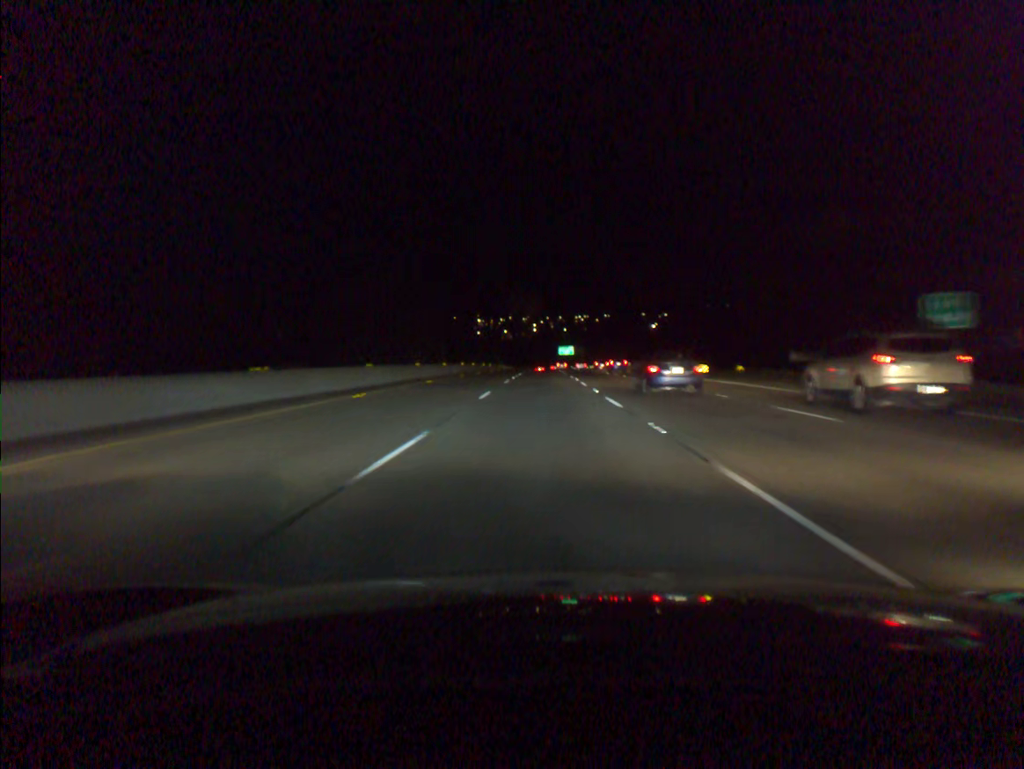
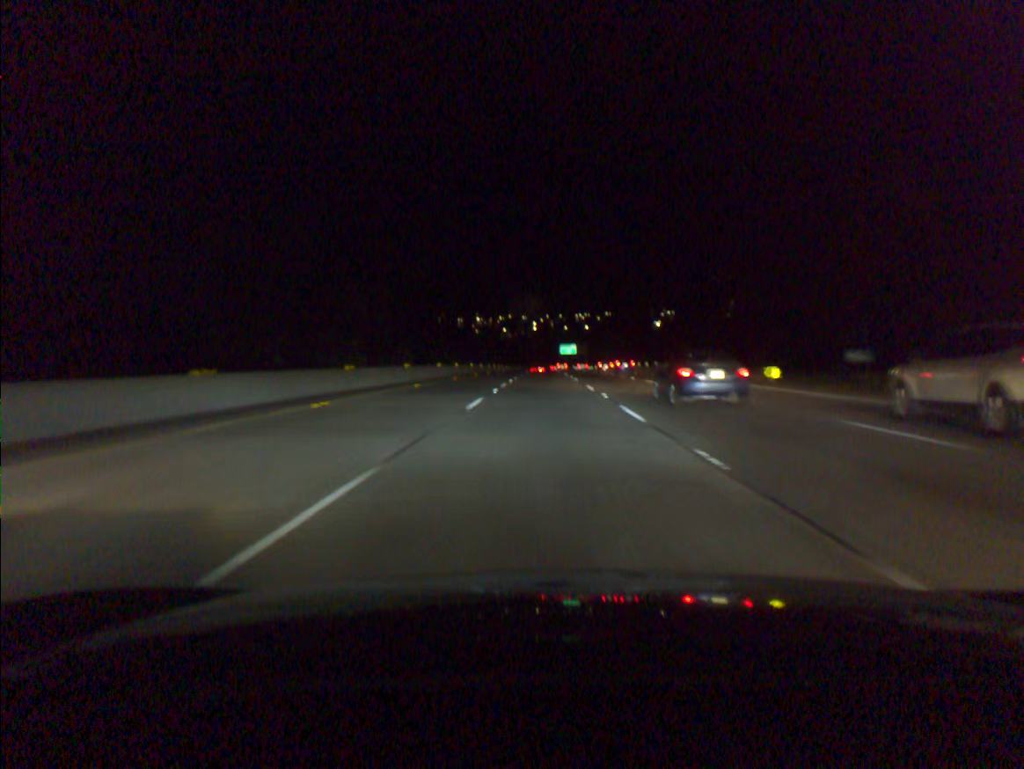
(0.0, +18.8) m; 0°
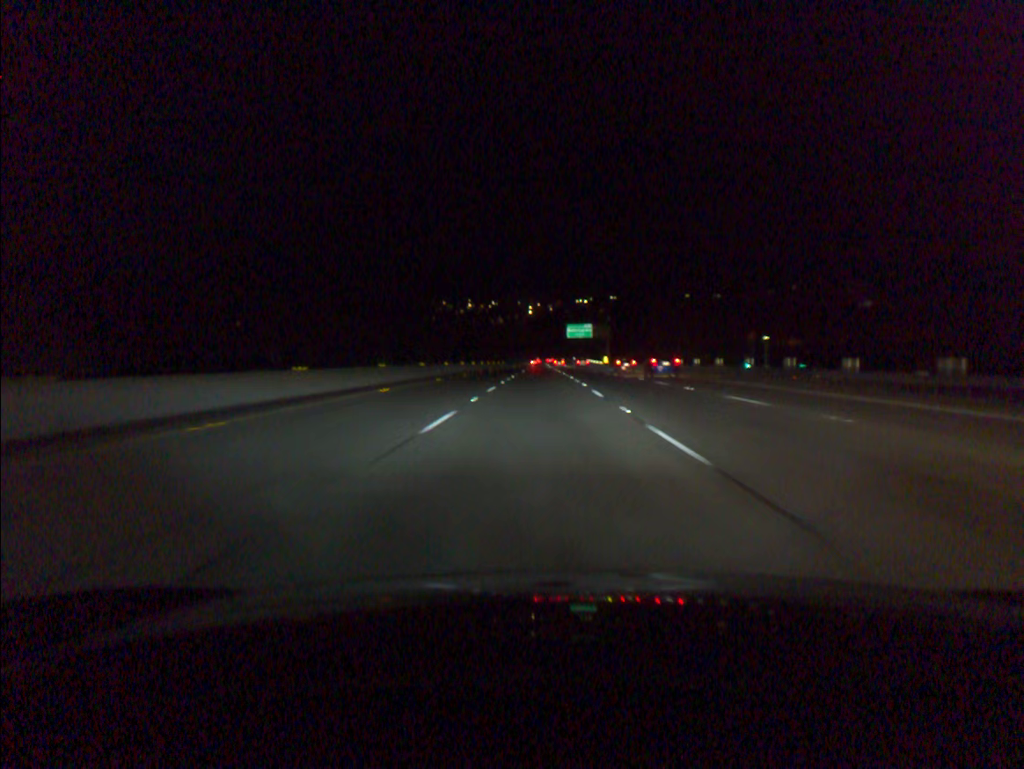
(+0.4, +93.7) m; 0°
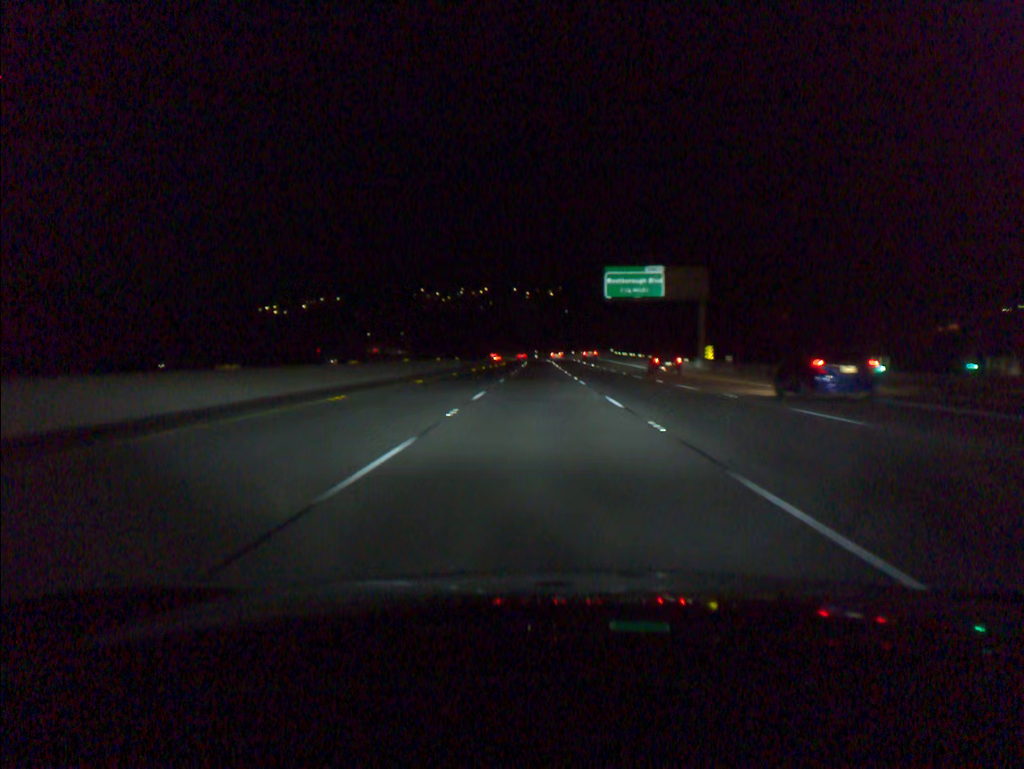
(0.0, +93.7) m; 0°
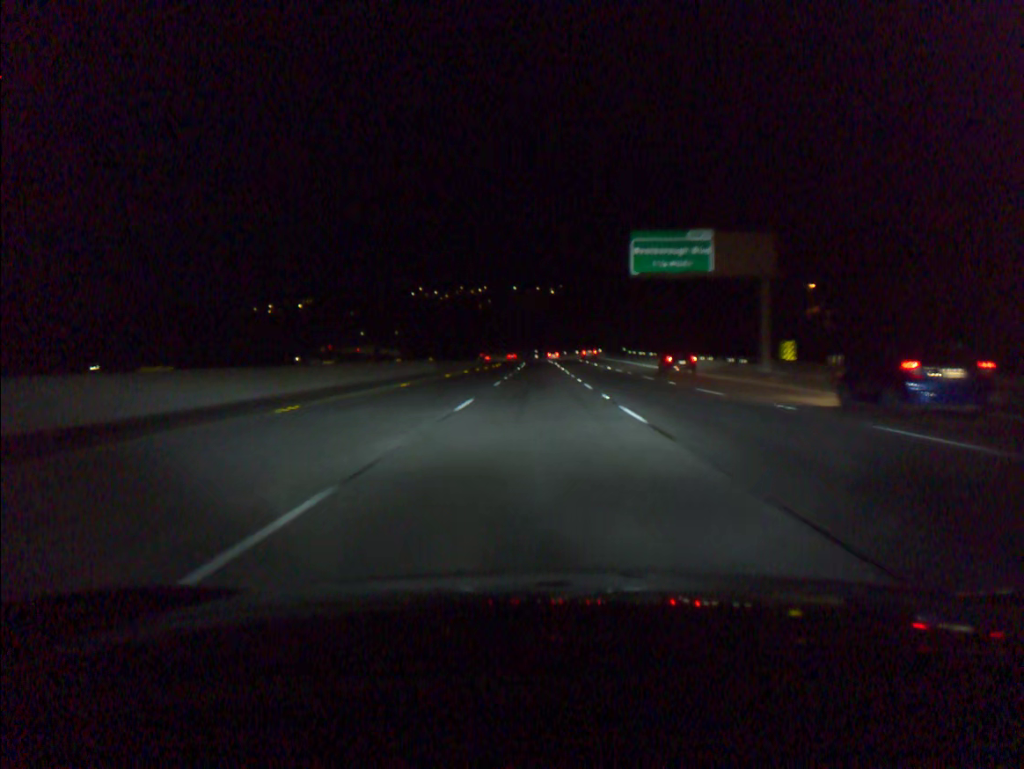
(0.0, +18.7) m; 0°
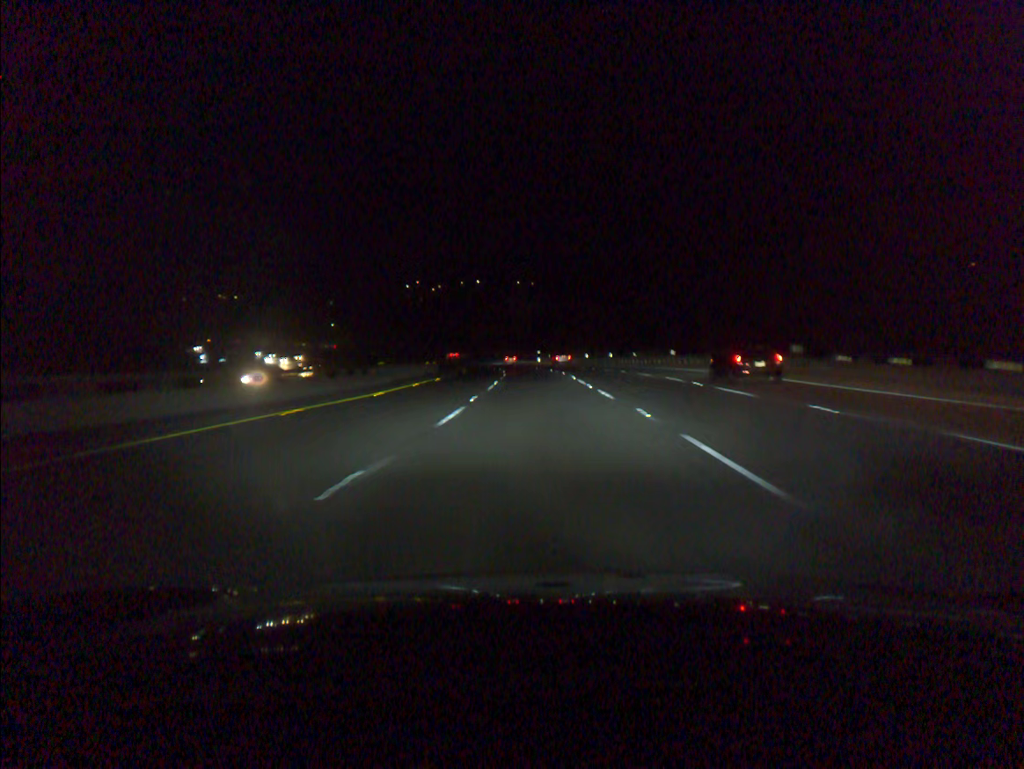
(-0.2, +74.8) m; 0°
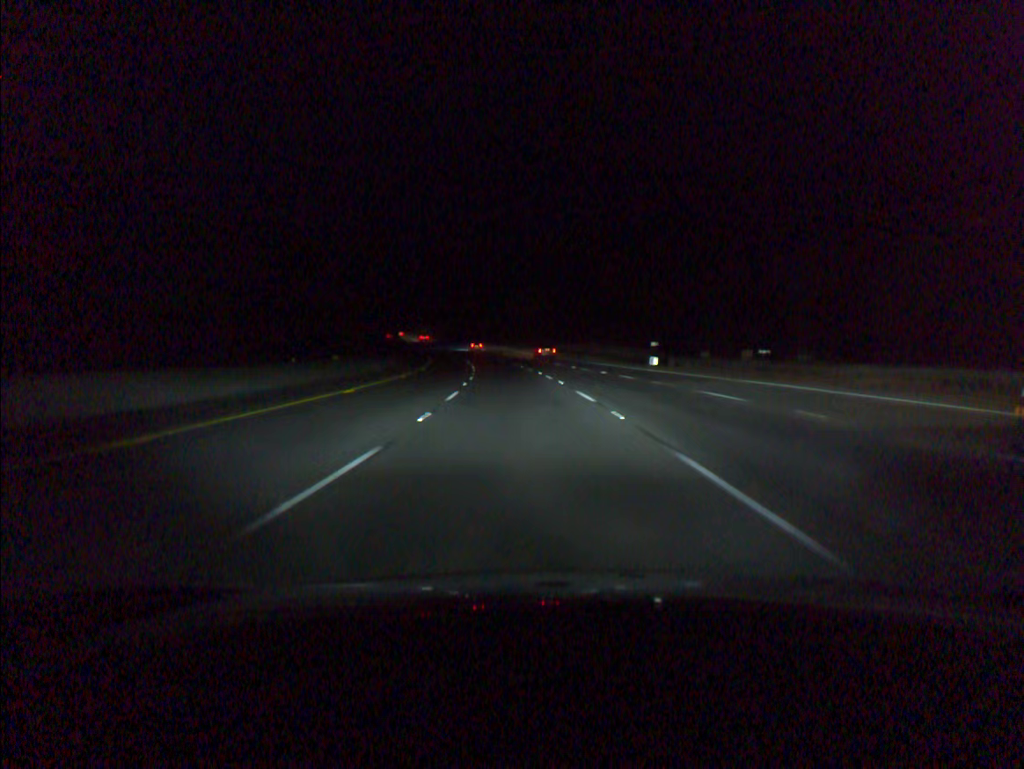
(-3.2, +93.0) m; -6°
